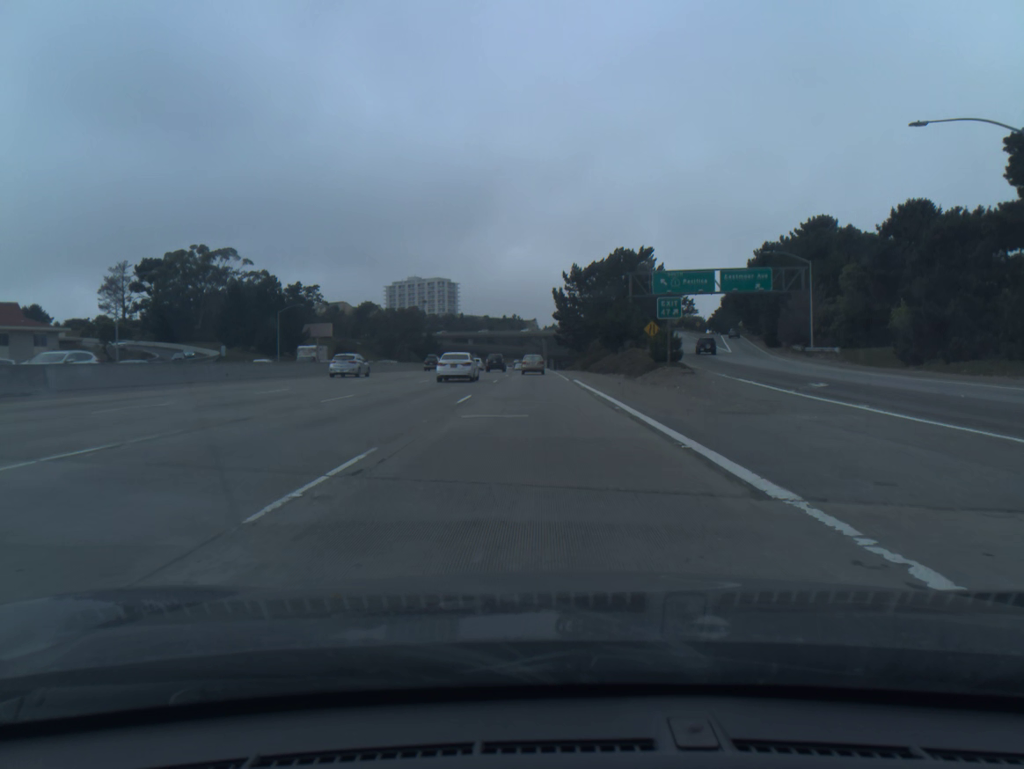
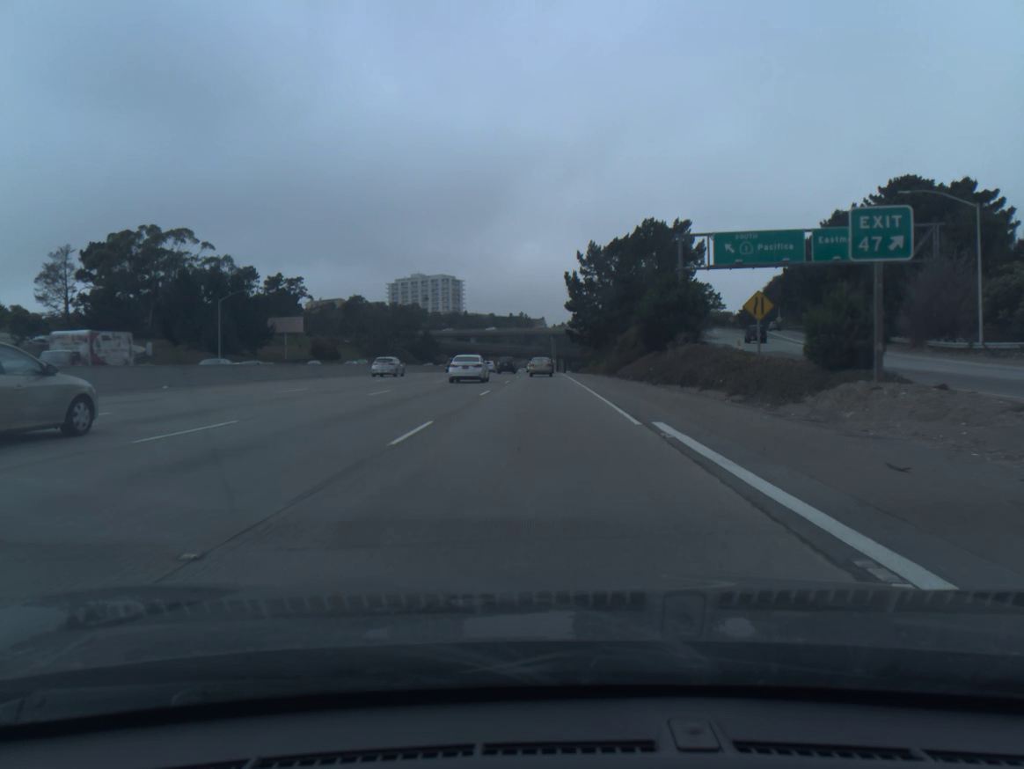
(-0.1, +27.2) m; -1°
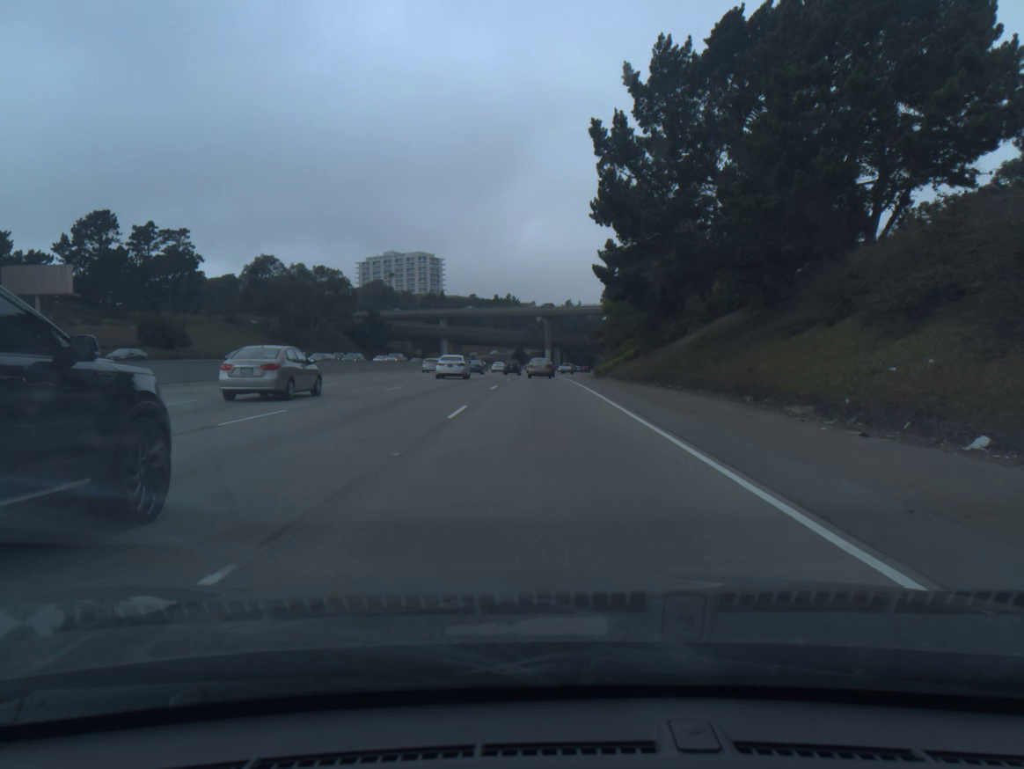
(+0.1, +68.7) m; +1°
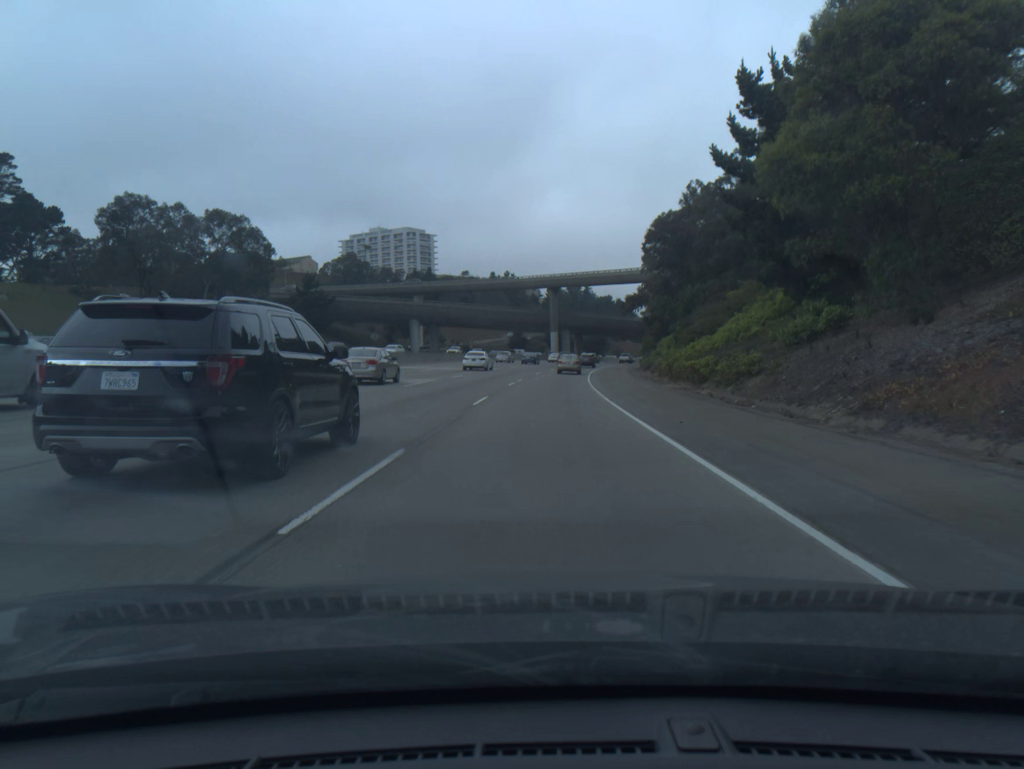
(0.0, +53.5) m; 0°
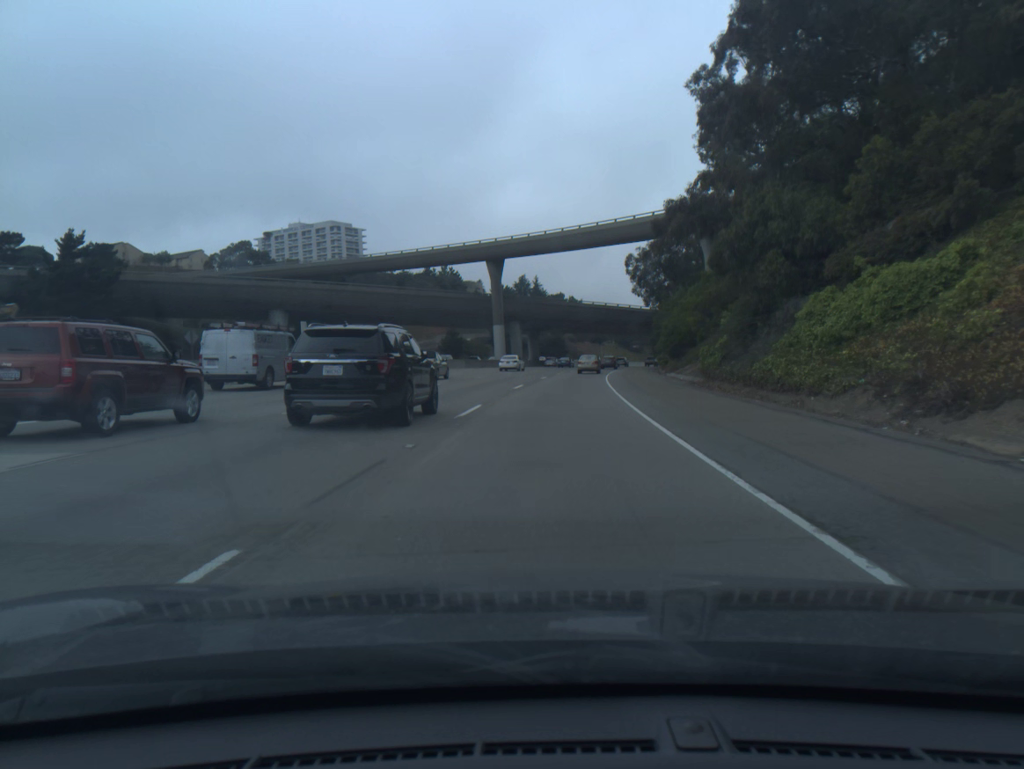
(+1.4, +54.0) m; +4°
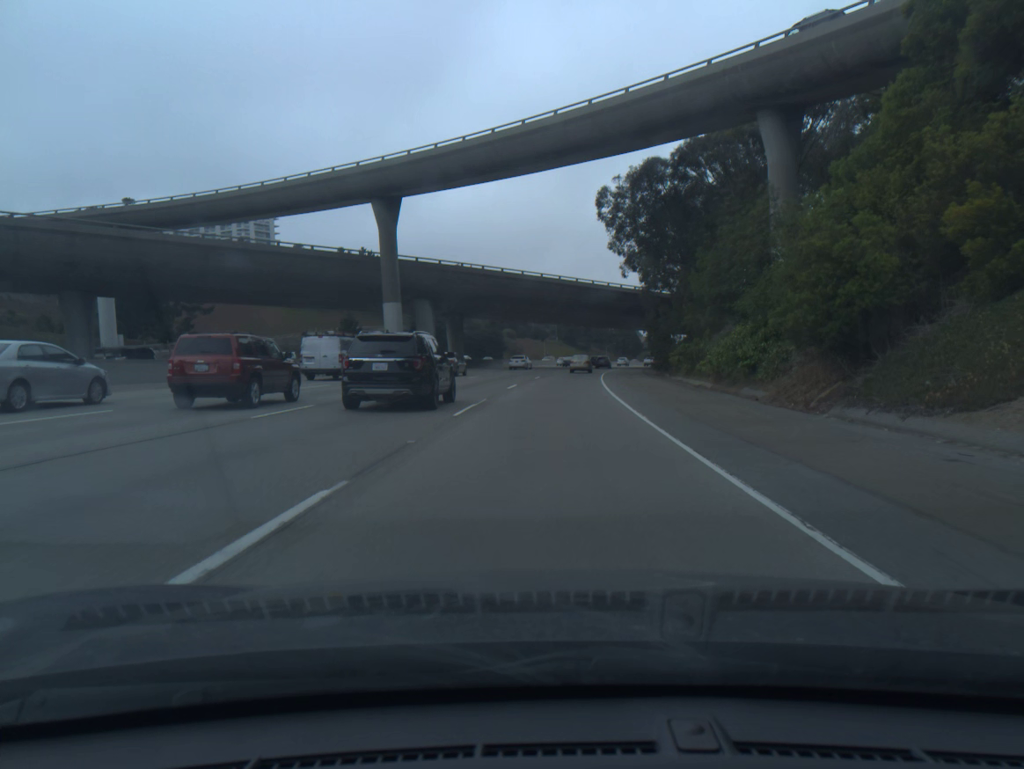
(+1.5, +41.8) m; +4°
